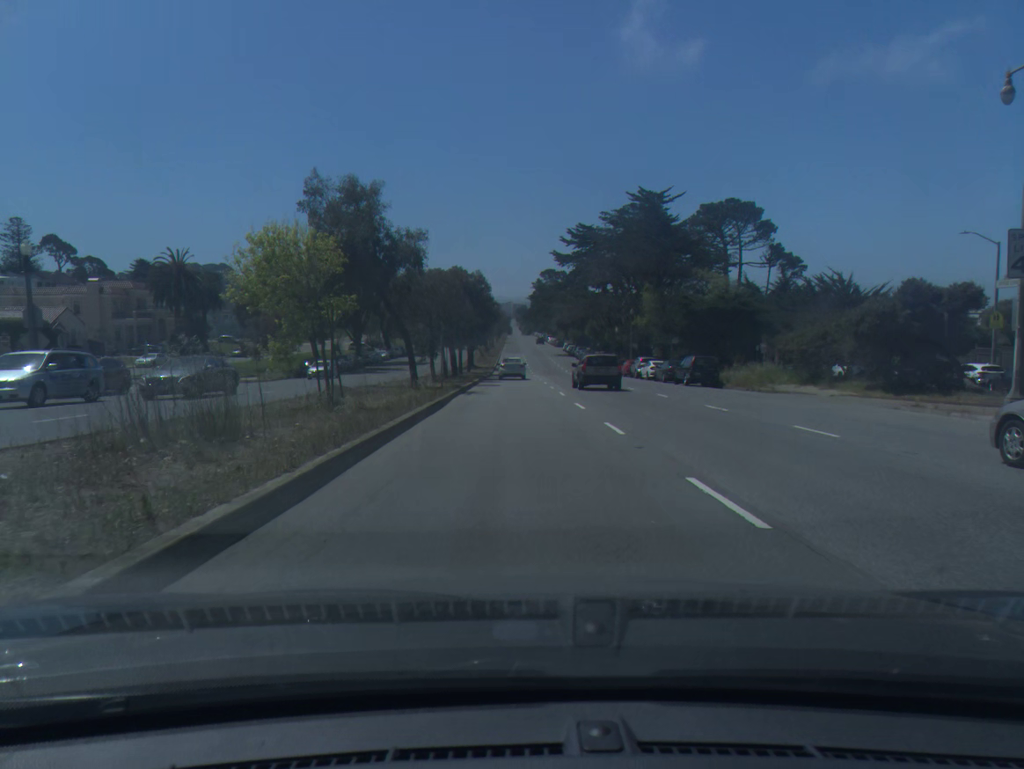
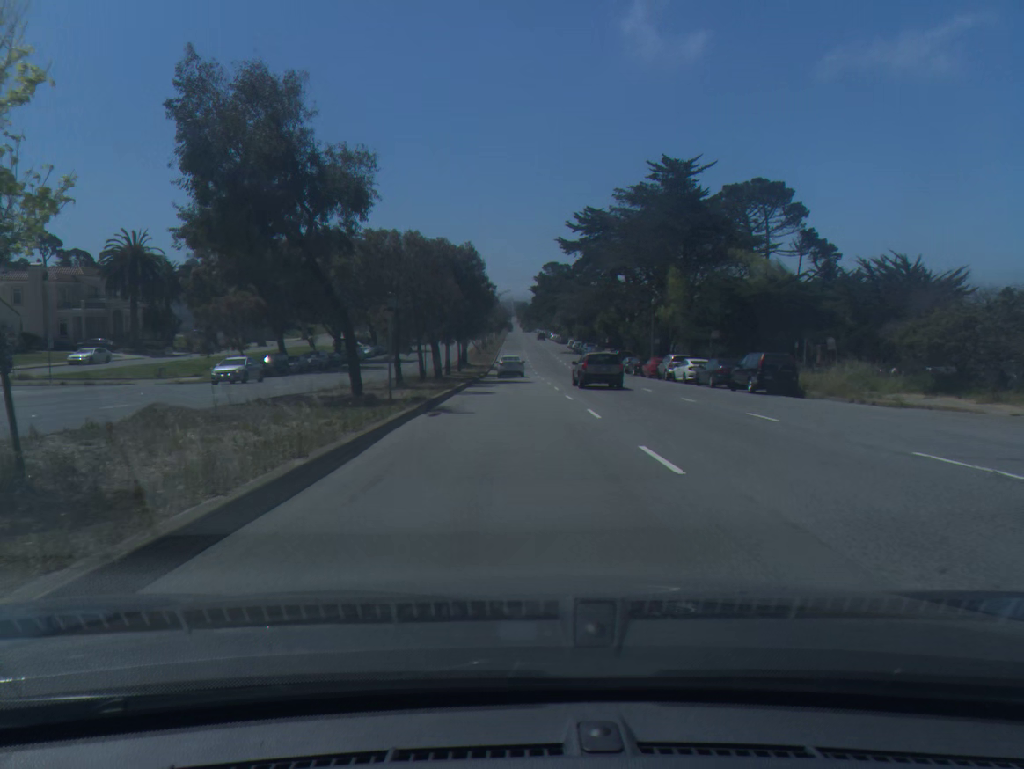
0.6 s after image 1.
(0.0, +11.8) m; 0°
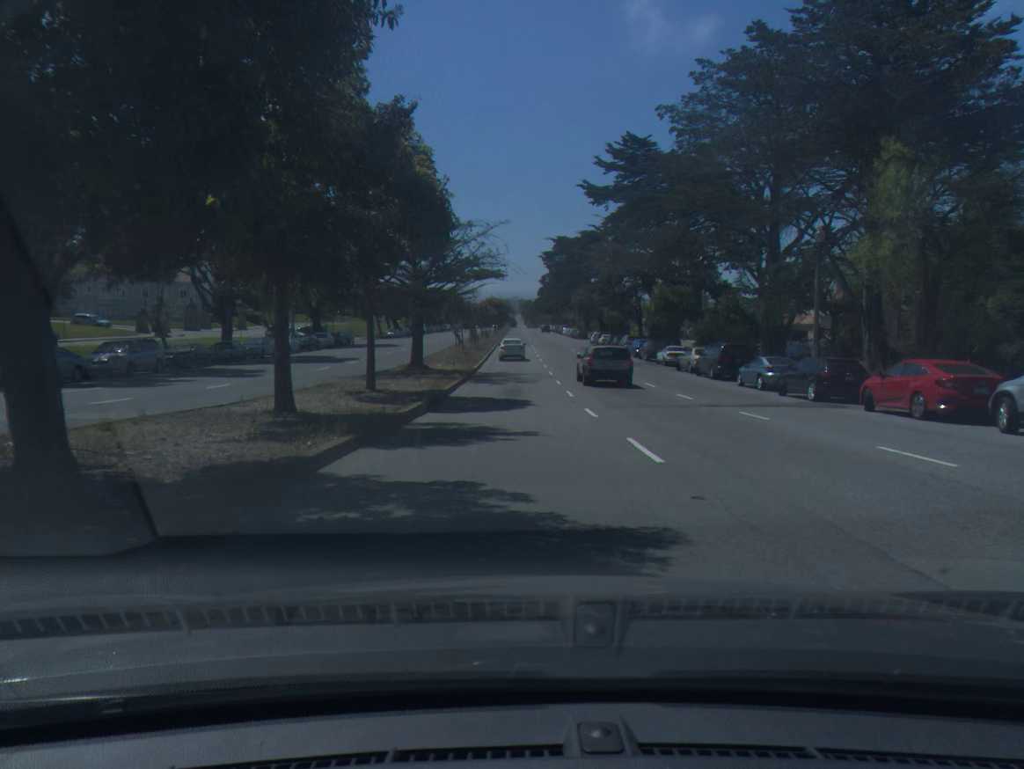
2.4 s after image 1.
(-0.1, +36.5) m; 0°
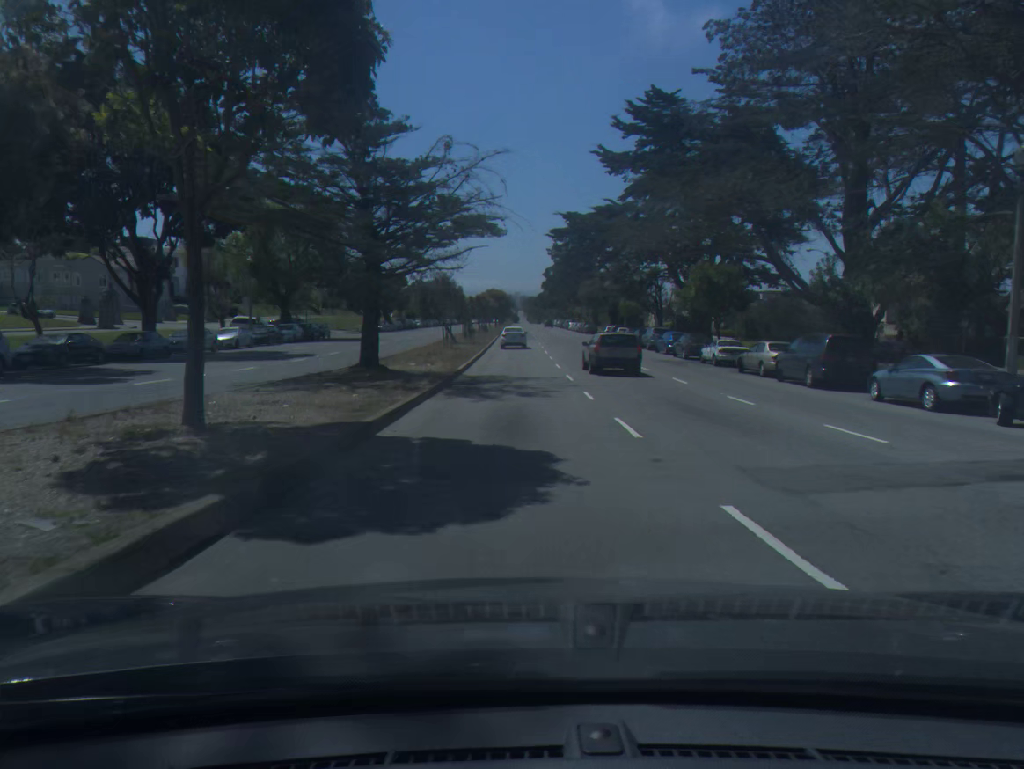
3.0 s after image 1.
(0.0, +12.4) m; 0°
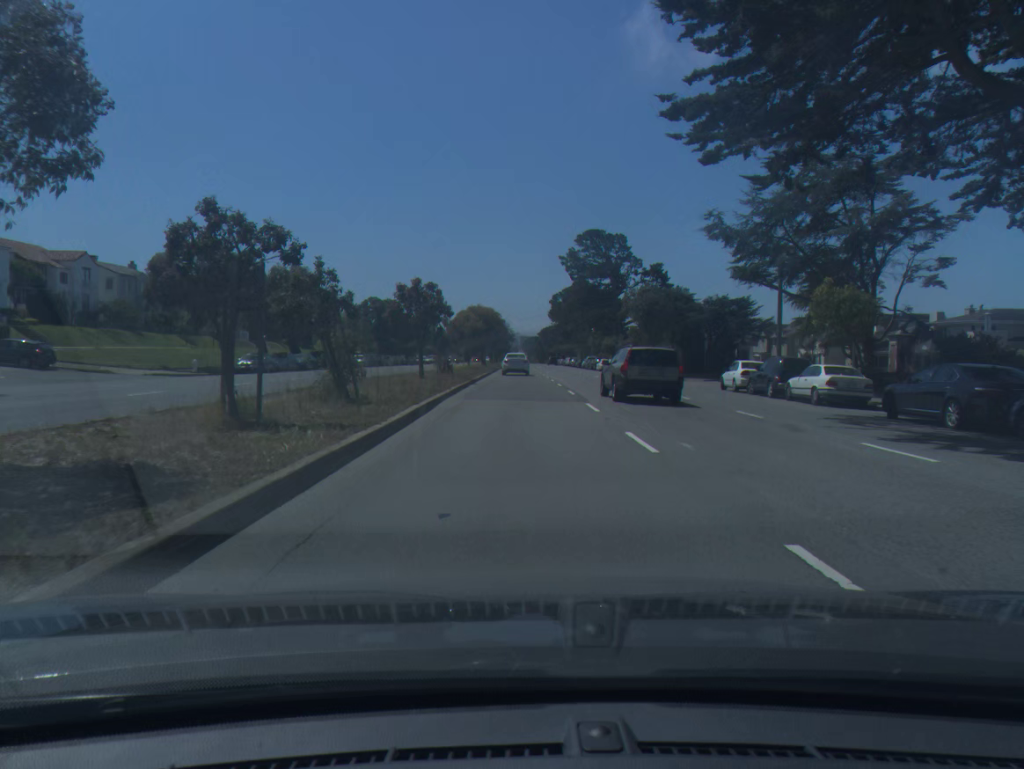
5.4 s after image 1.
(0.0, +51.4) m; 0°
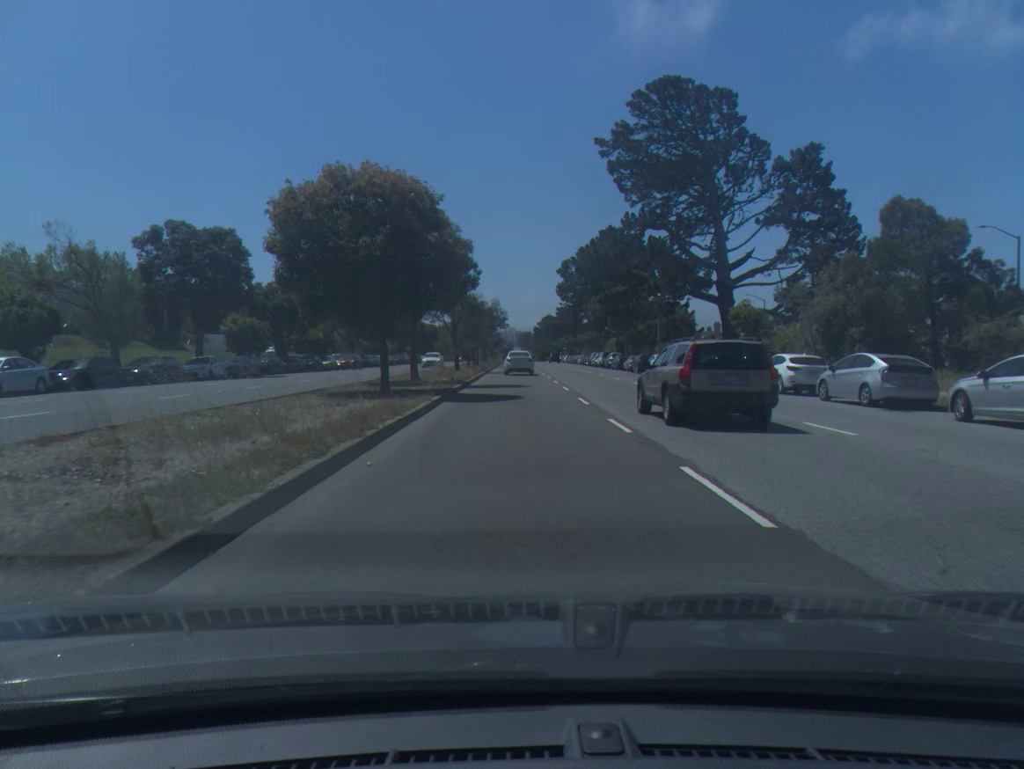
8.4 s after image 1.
(+0.2, +63.3) m; 0°
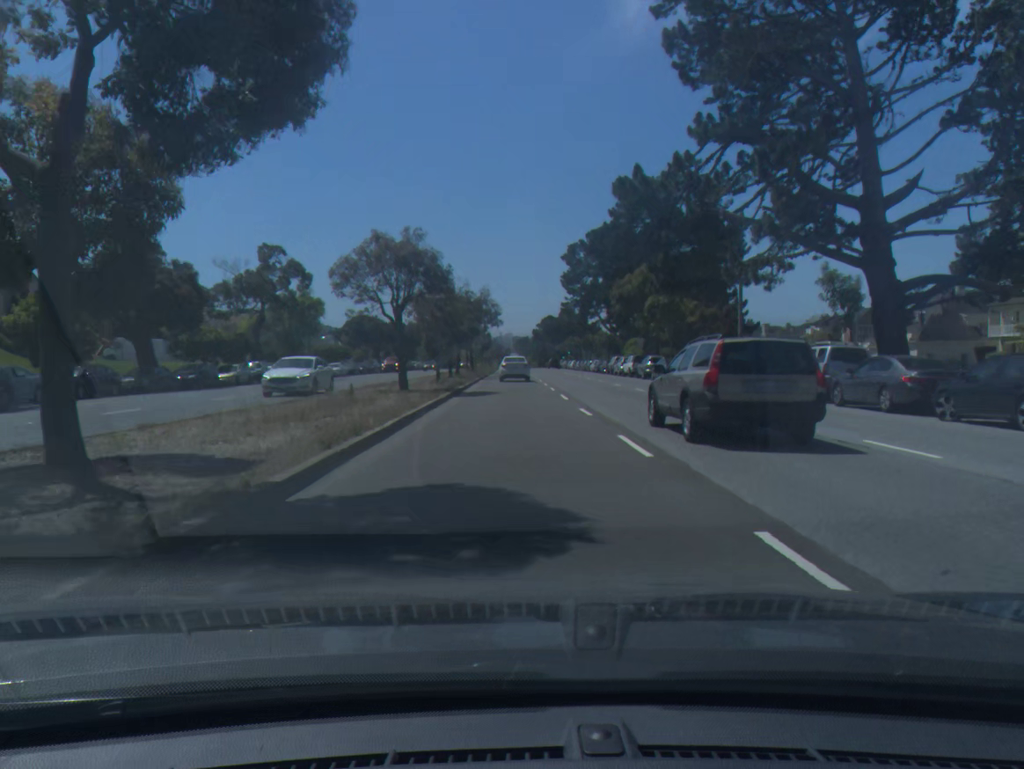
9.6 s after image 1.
(0.0, +24.6) m; 0°
